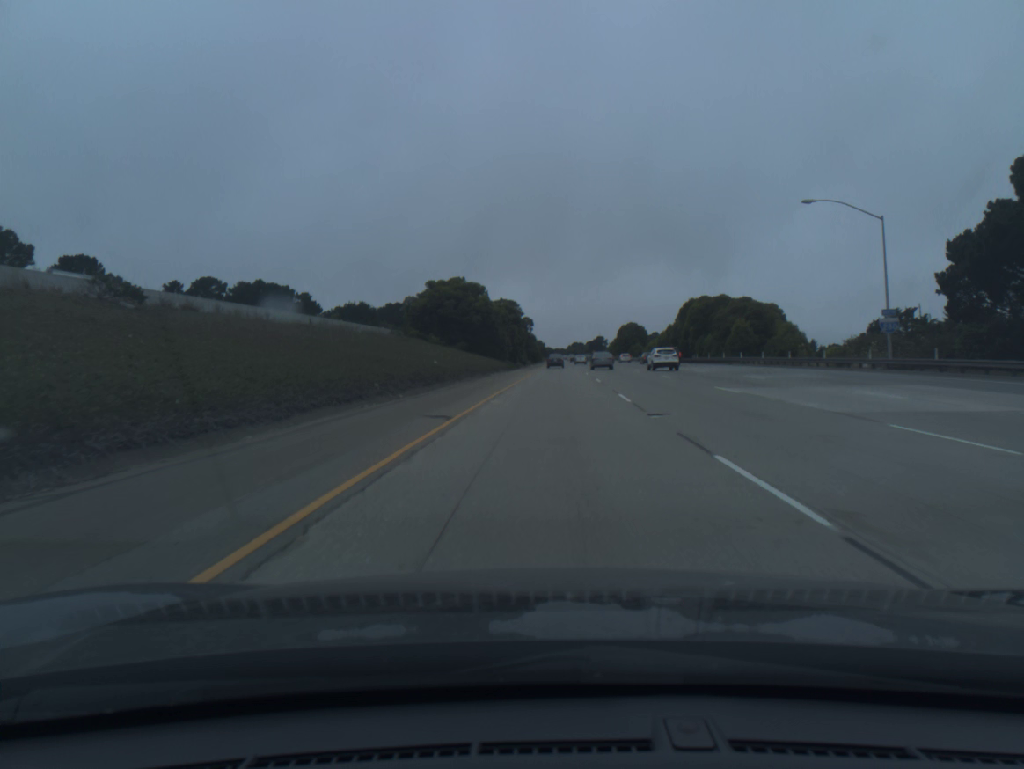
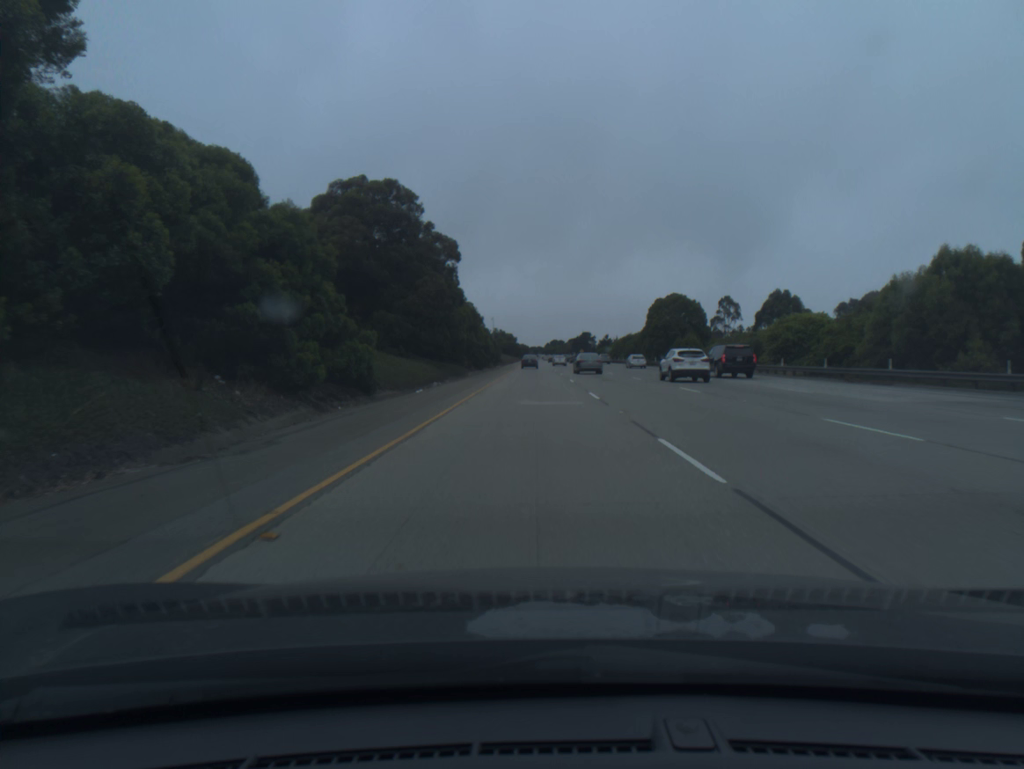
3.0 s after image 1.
(+3.0, +100.4) m; +2°
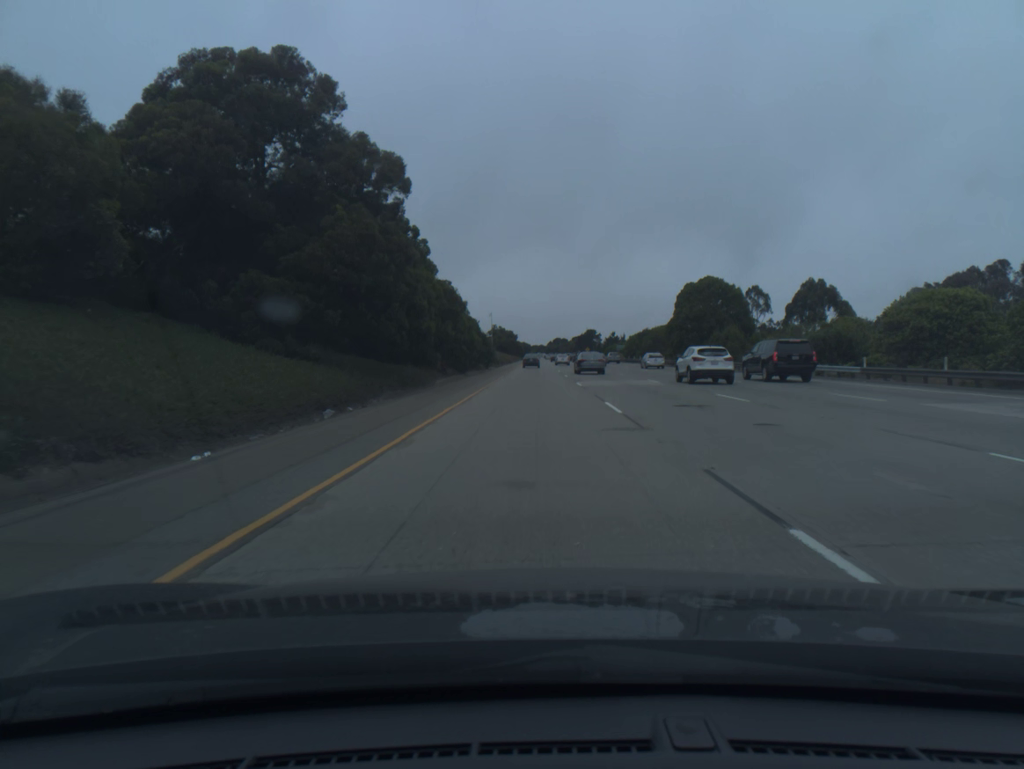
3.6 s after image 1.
(0.0, +20.3) m; 0°
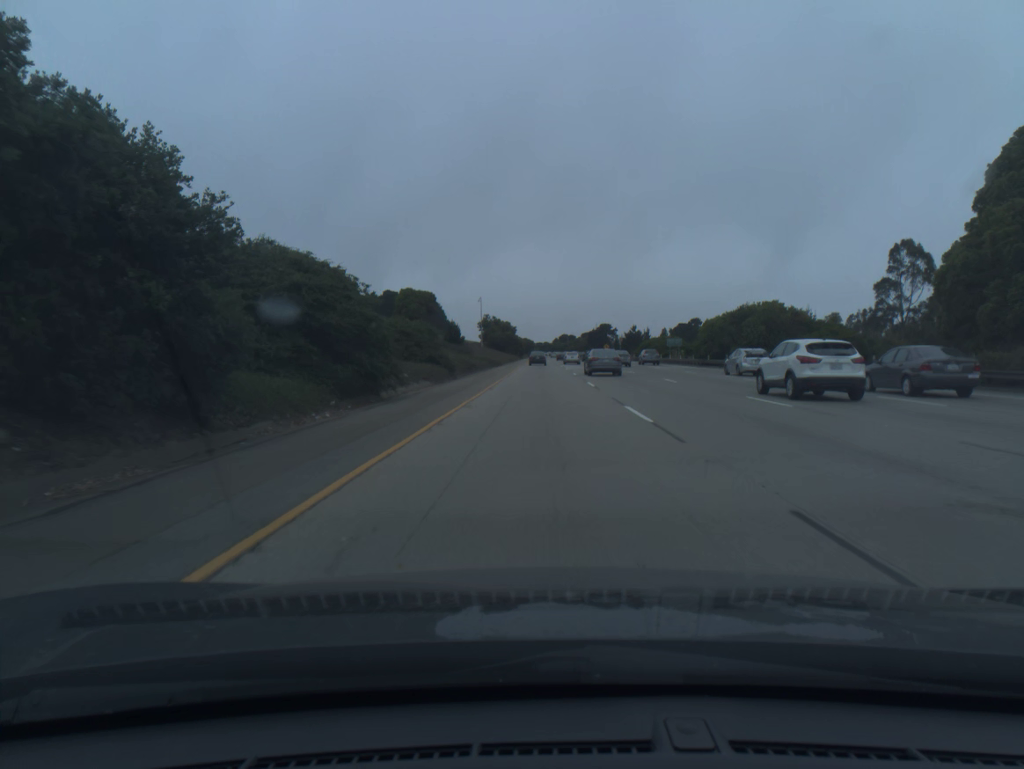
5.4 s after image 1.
(-0.2, +61.0) m; 0°
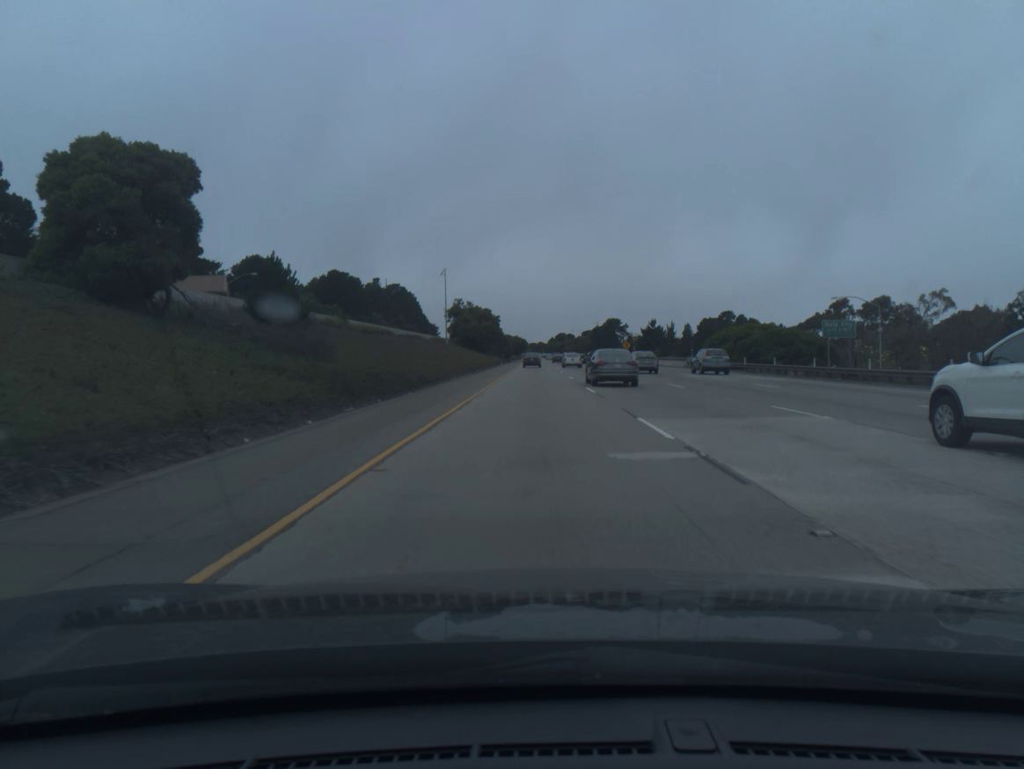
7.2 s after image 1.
(+0.3, +61.1) m; 0°
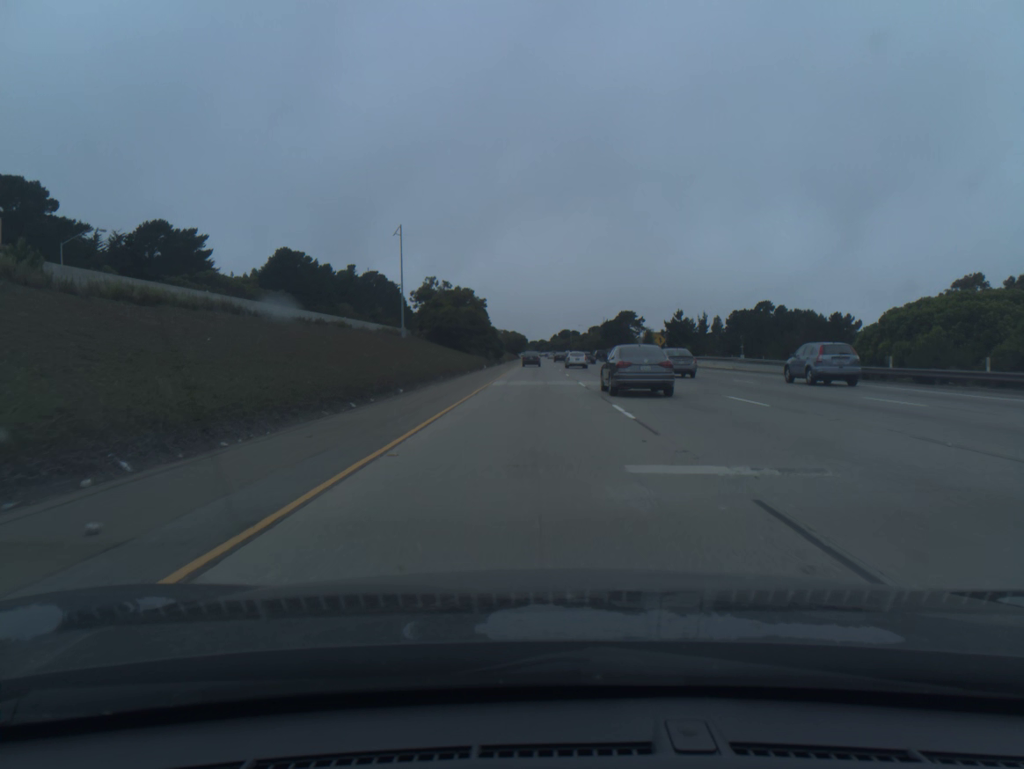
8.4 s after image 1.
(0.0, +40.6) m; 0°
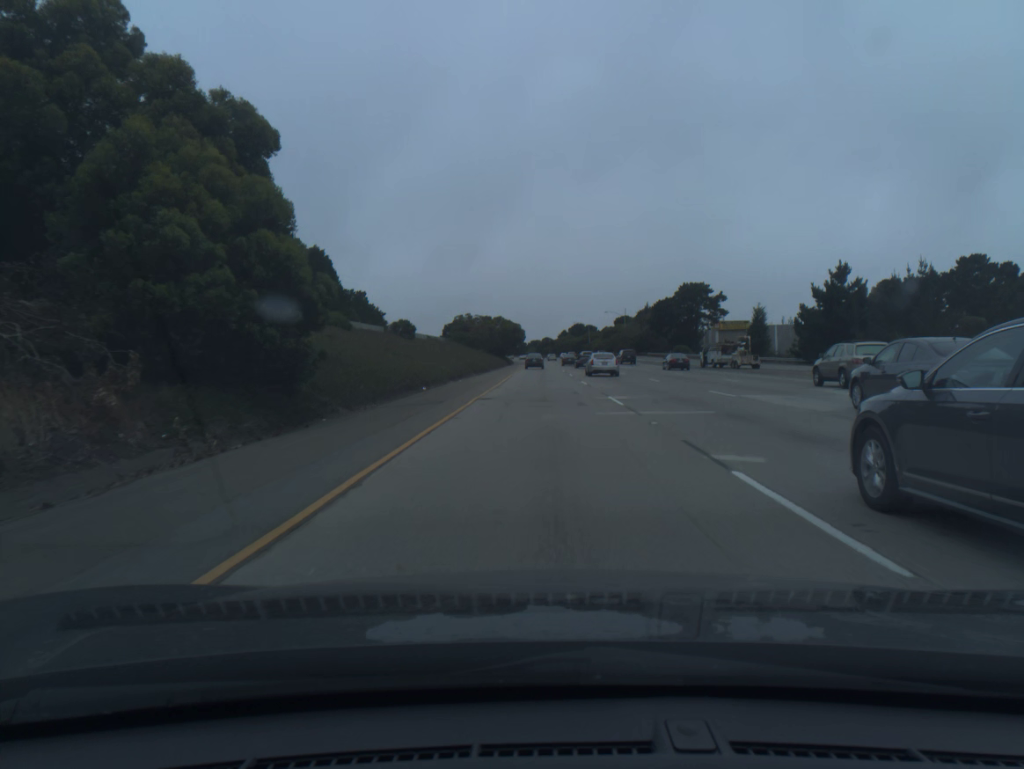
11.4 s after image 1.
(-0.3, +98.1) m; 0°
